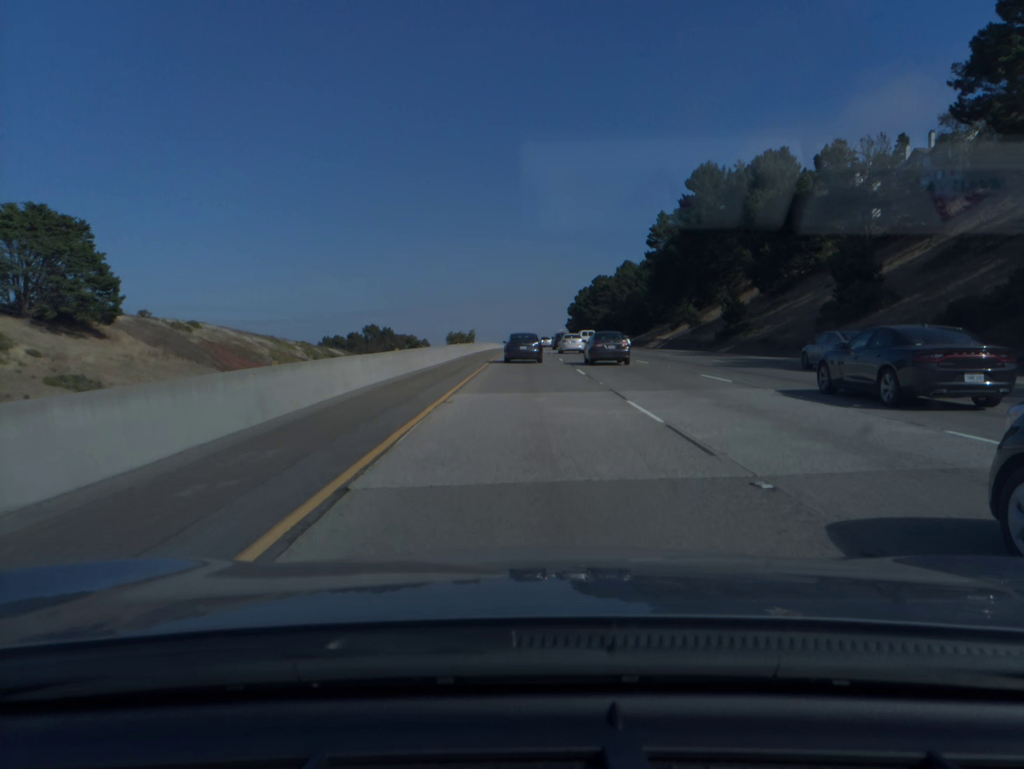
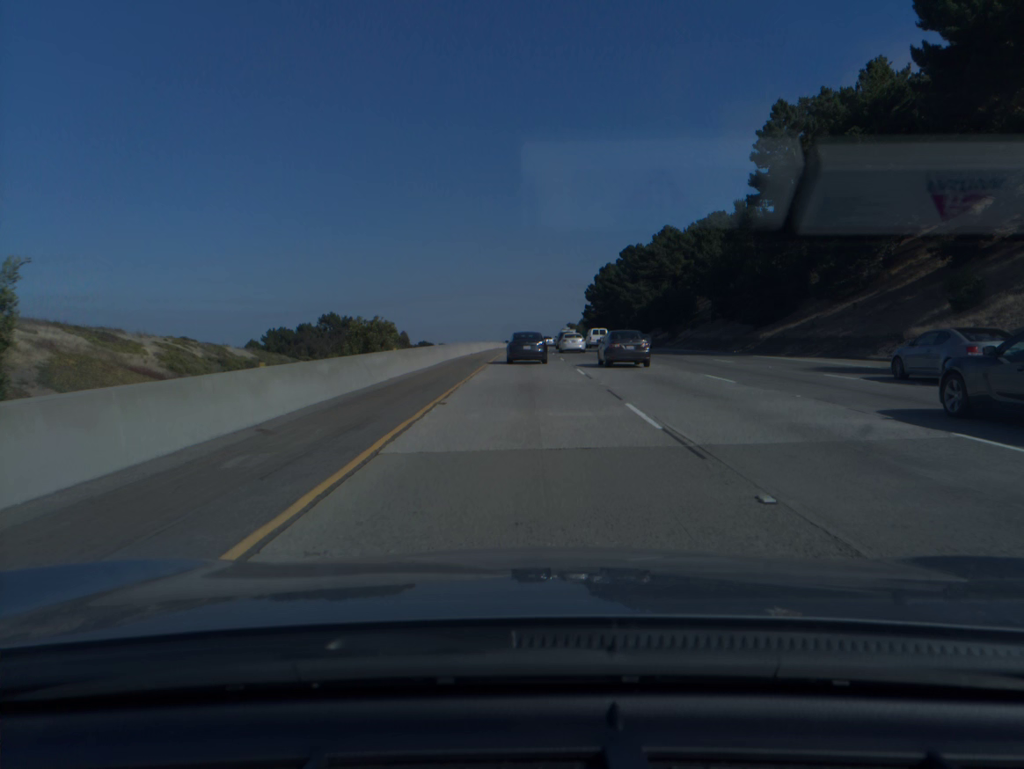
(-0.1, +73.5) m; 0°
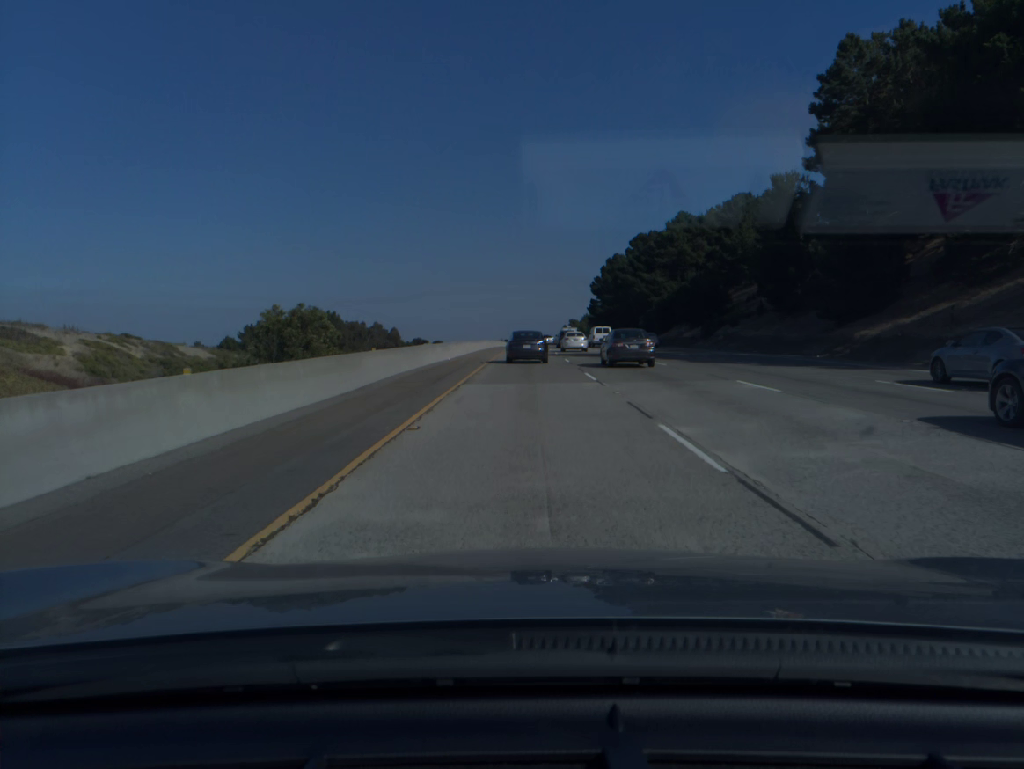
(0.0, +18.3) m; 0°
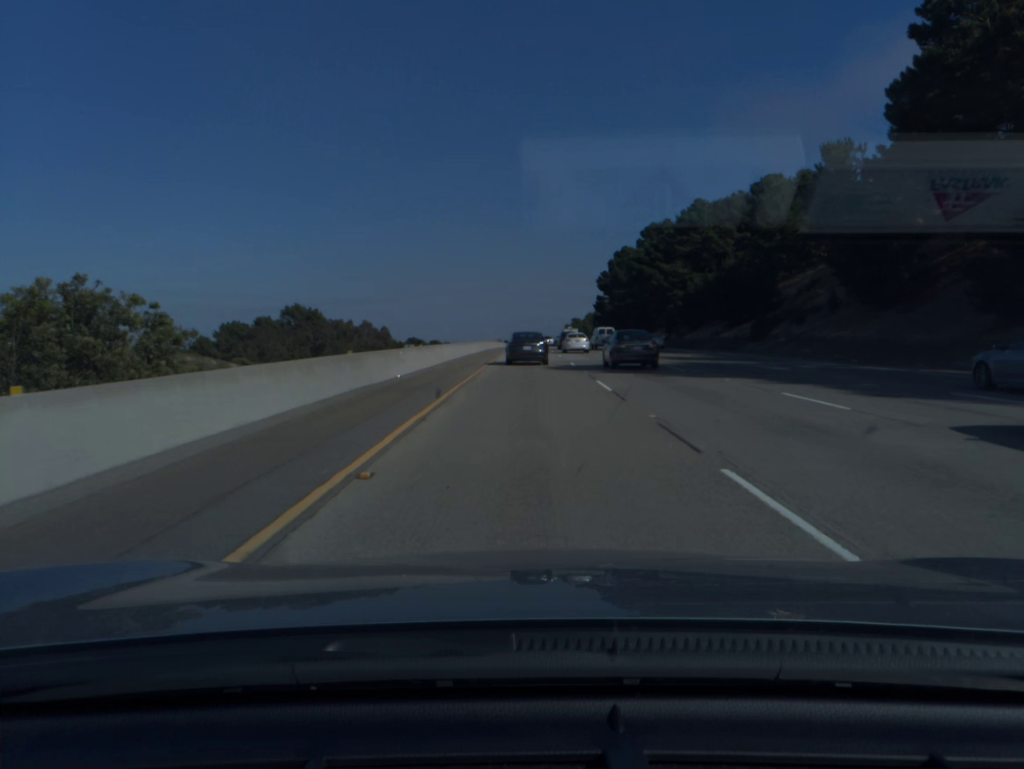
(0.0, +18.2) m; 0°
